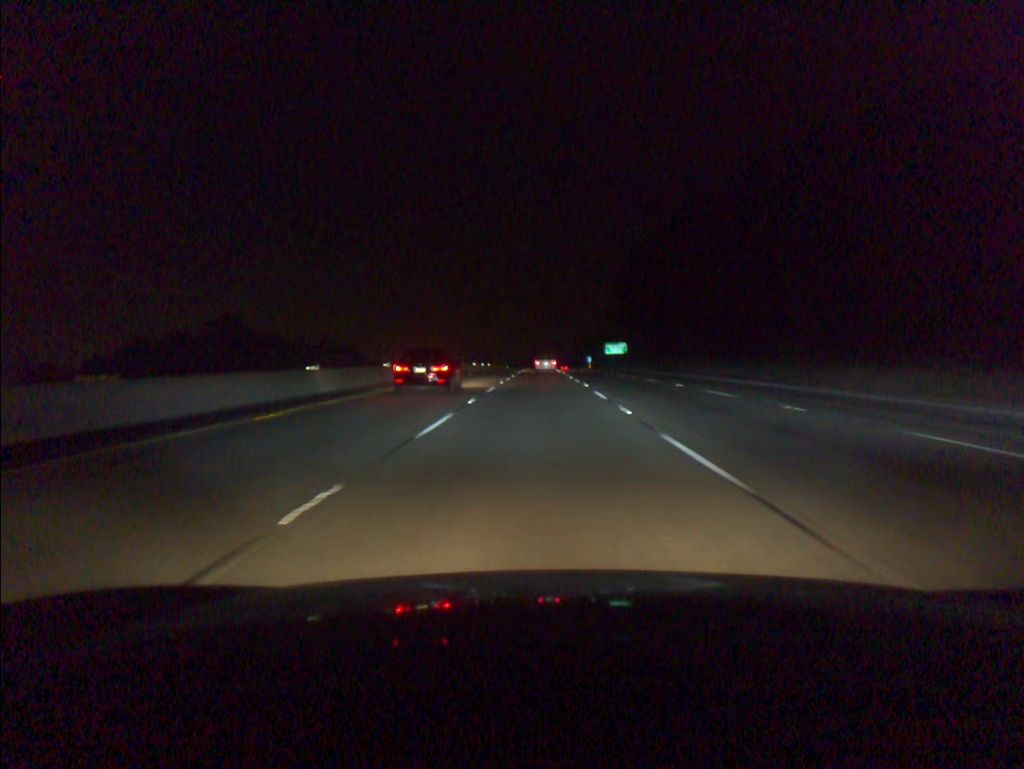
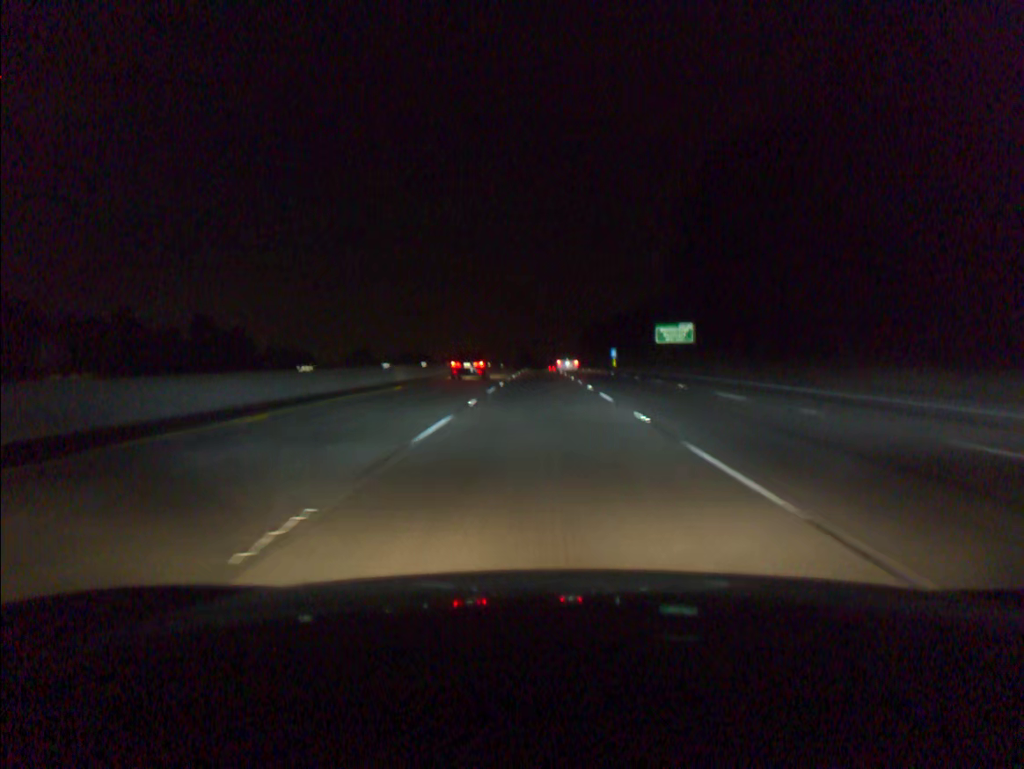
(-0.2, +74.3) m; 0°
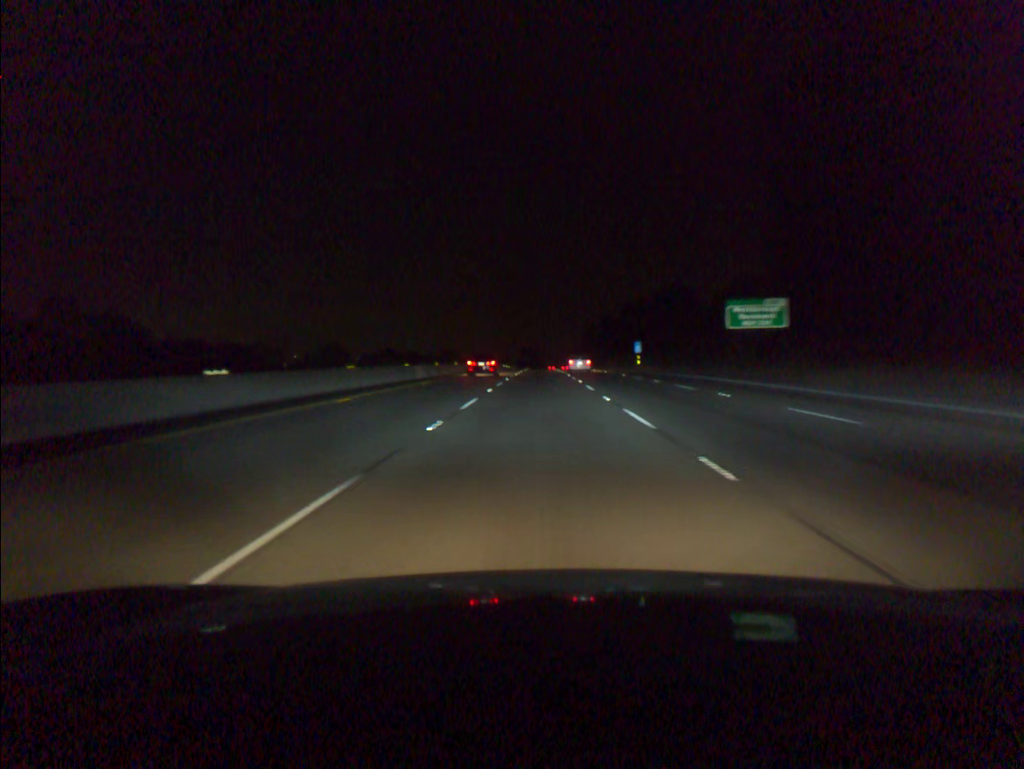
(0.0, +37.0) m; 0°
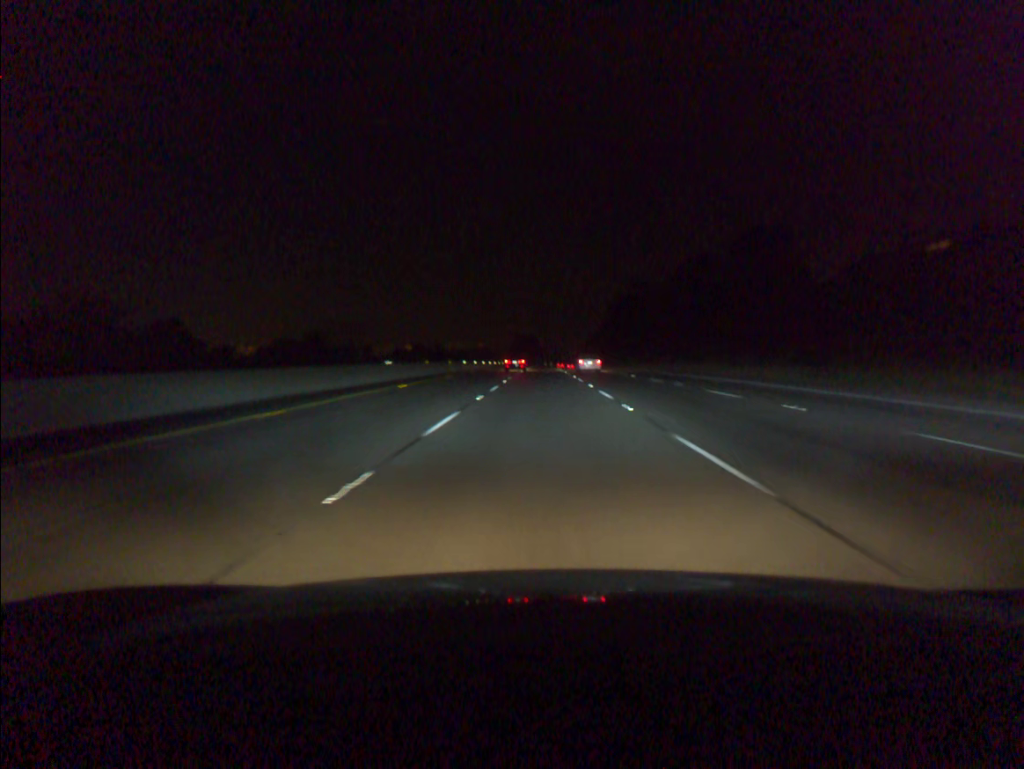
(-0.2, +93.8) m; 0°
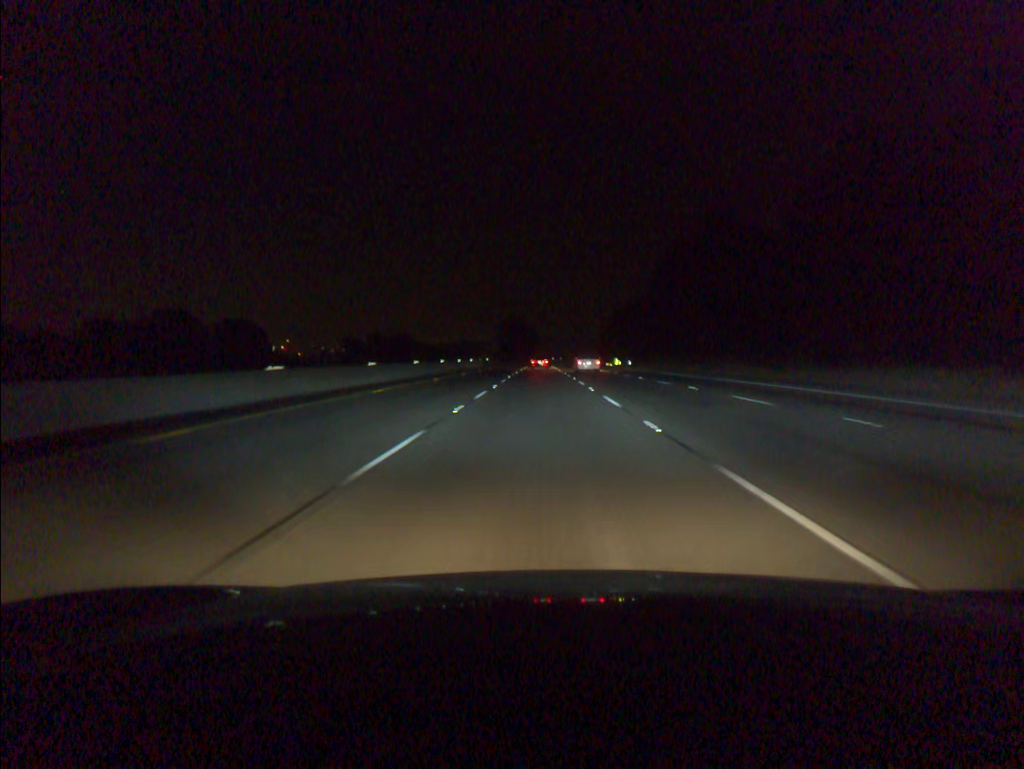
(+0.1, +77.0) m; 0°
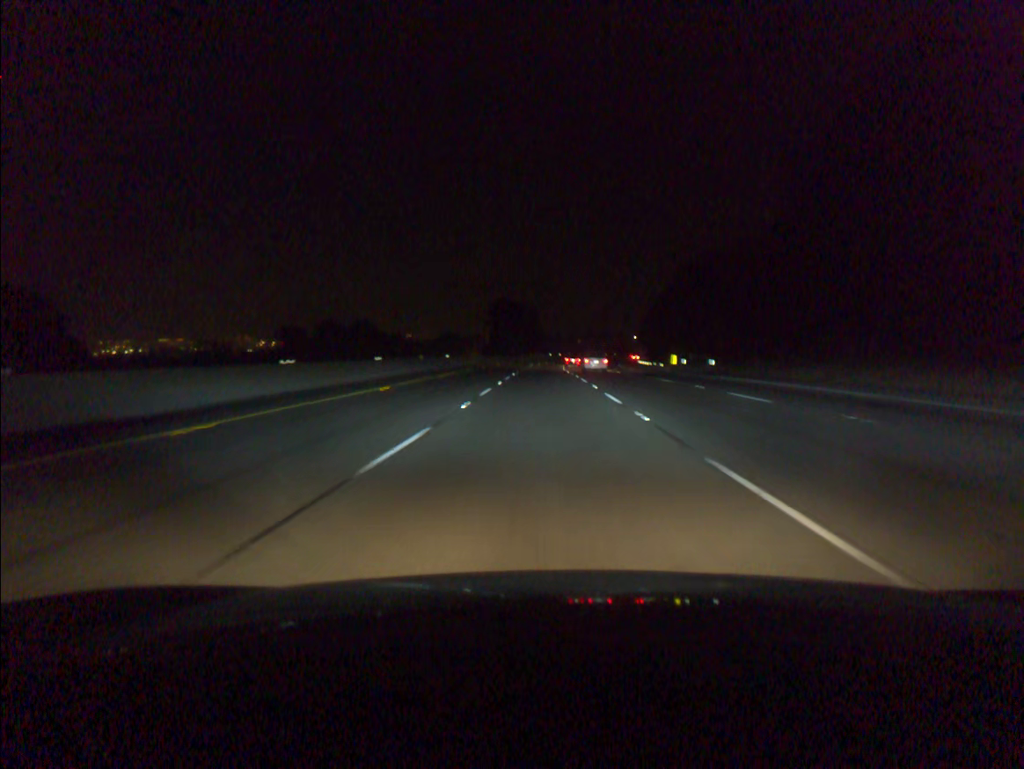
(-0.1, +57.8) m; 0°
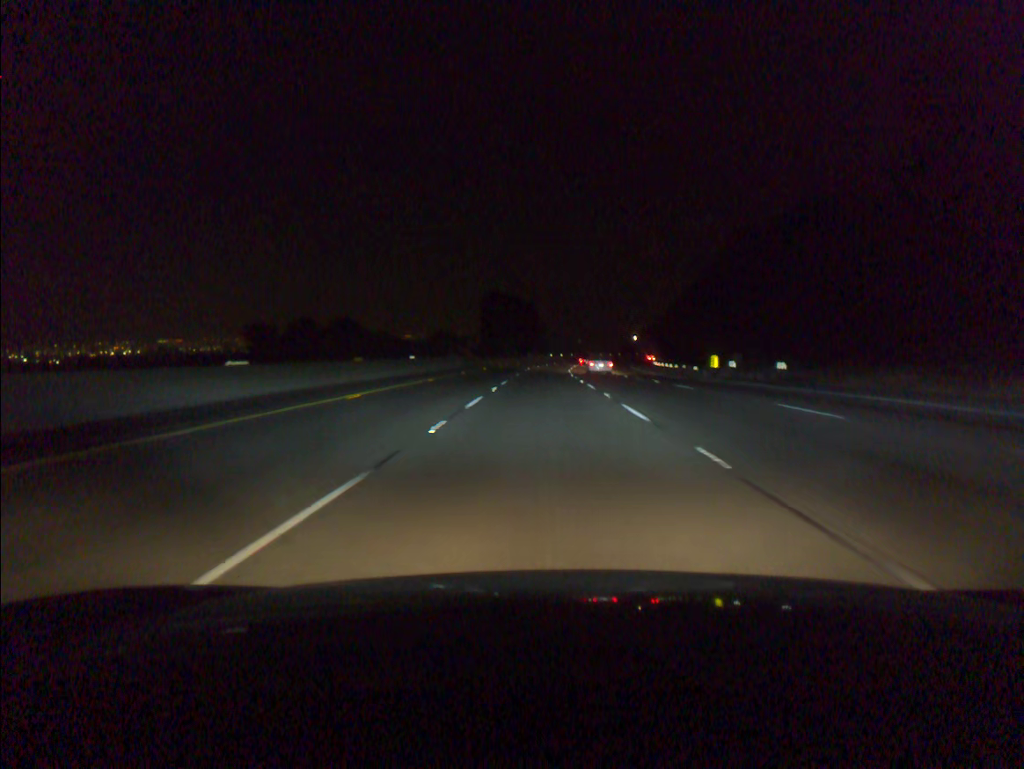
(0.0, +19.3) m; 0°
